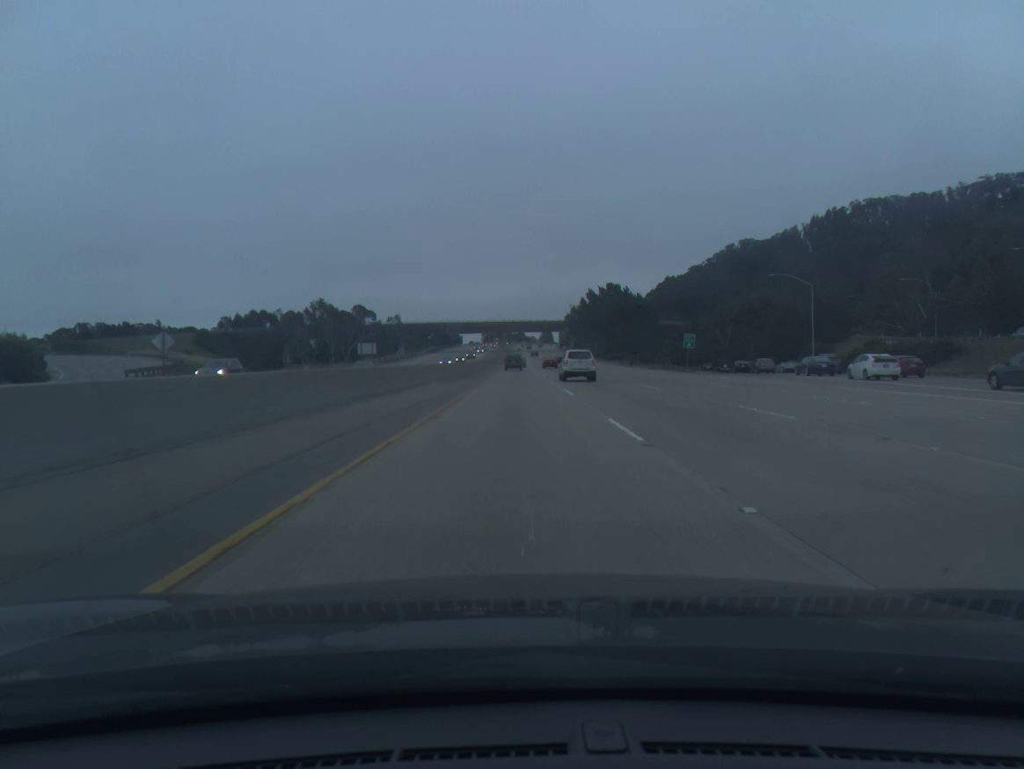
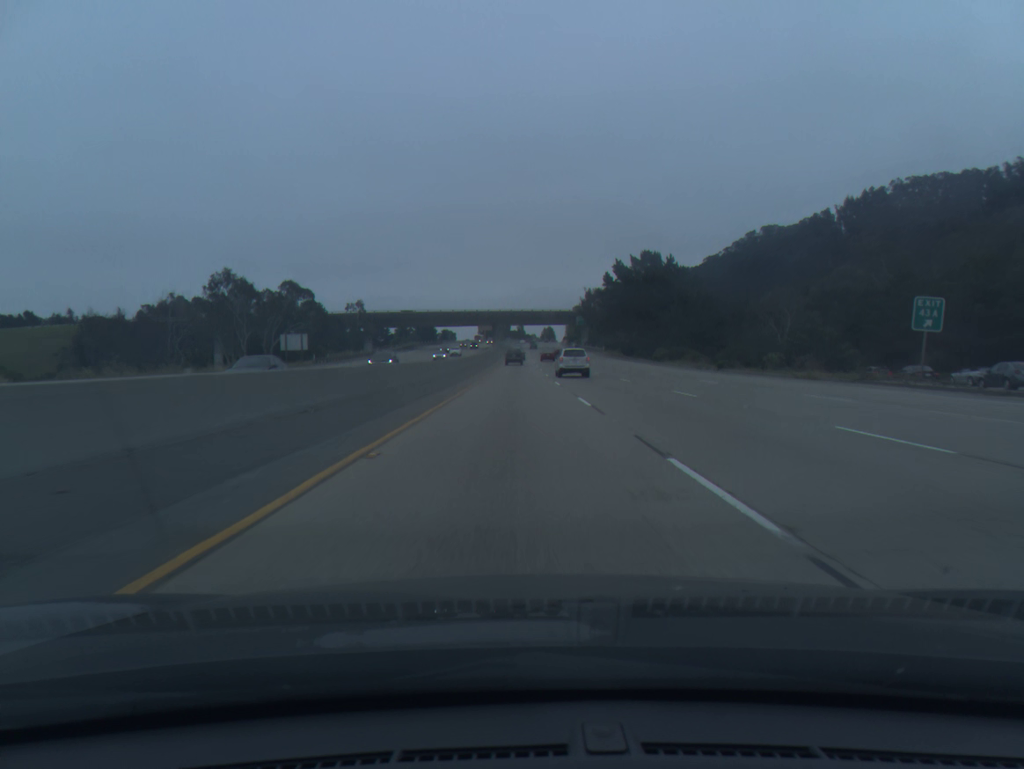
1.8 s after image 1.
(0.0, +50.6) m; 0°
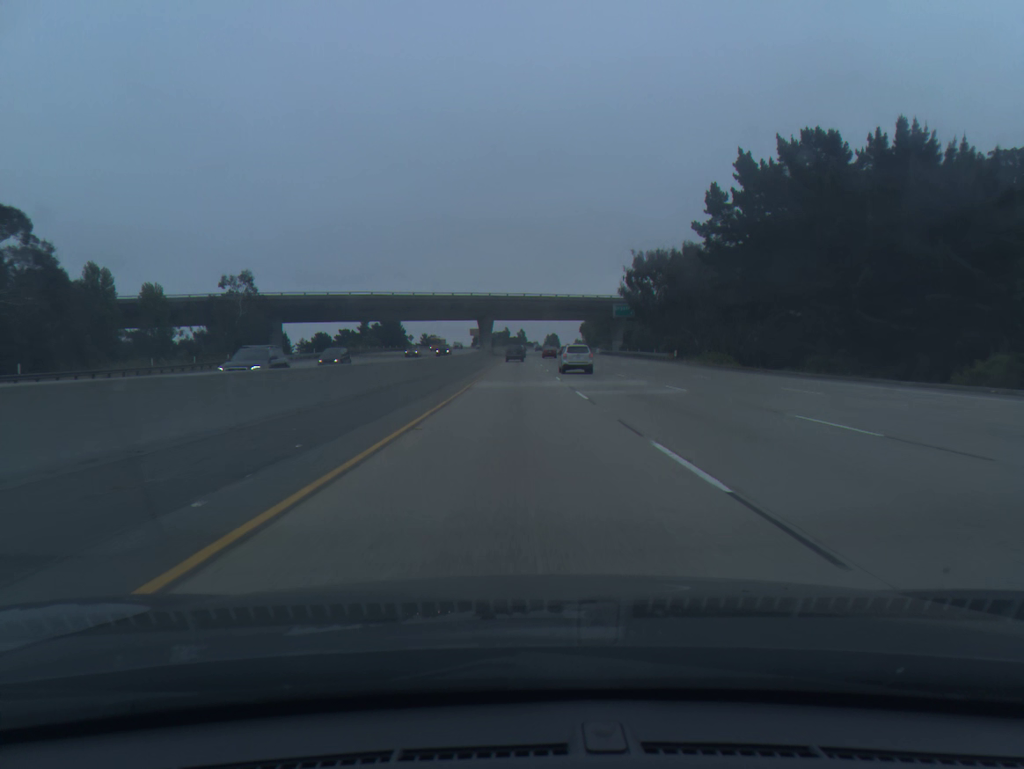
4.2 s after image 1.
(-0.2, +69.3) m; 0°
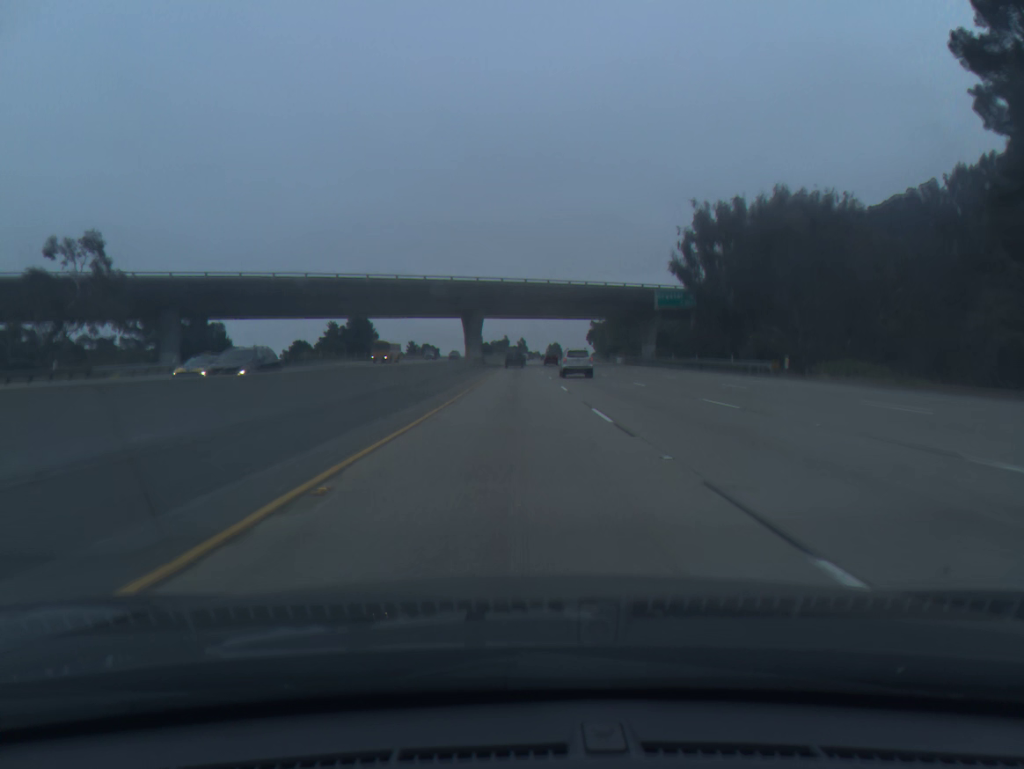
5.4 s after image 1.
(0.0, +35.2) m; 0°
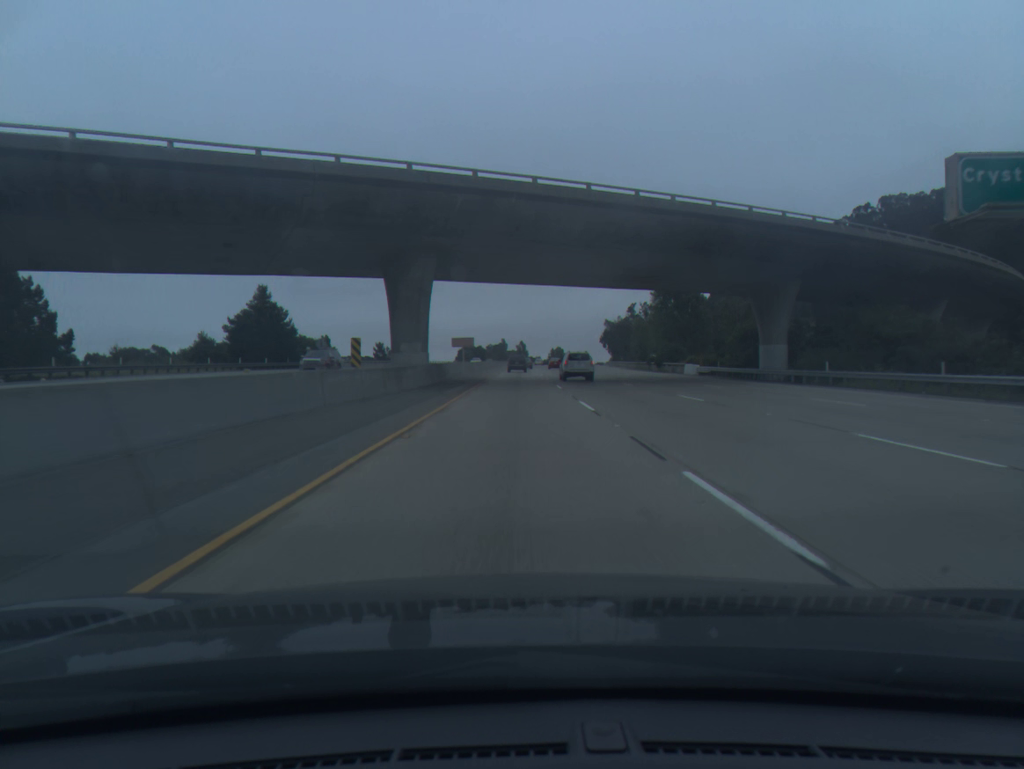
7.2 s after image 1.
(-0.1, +53.2) m; 0°
